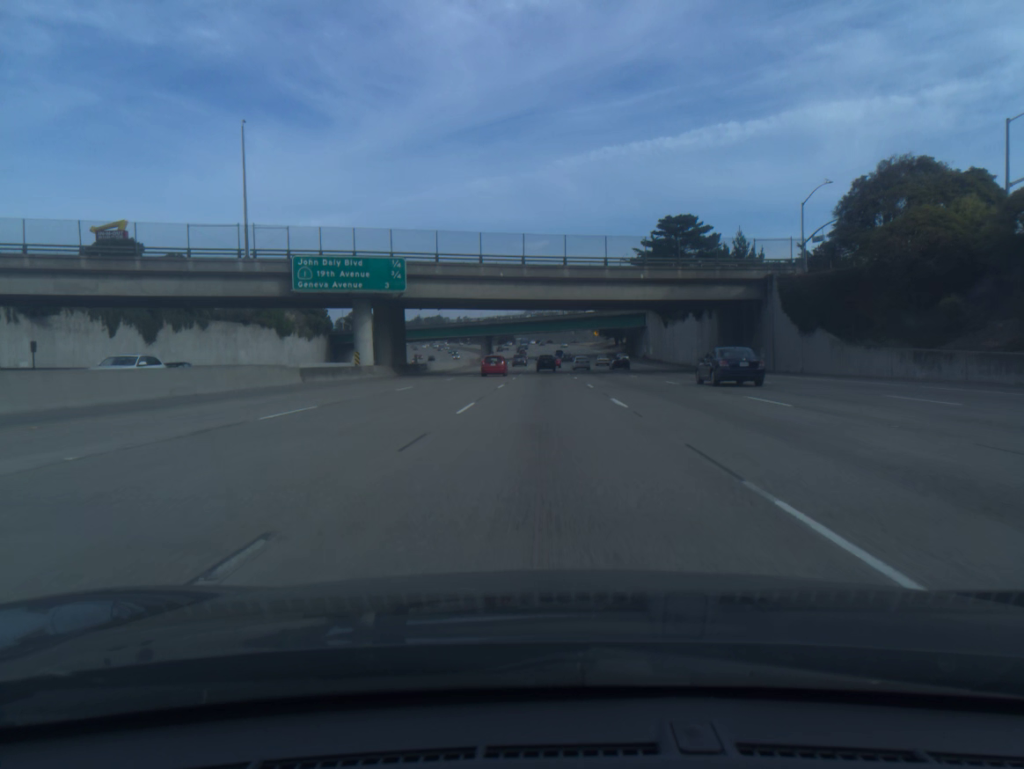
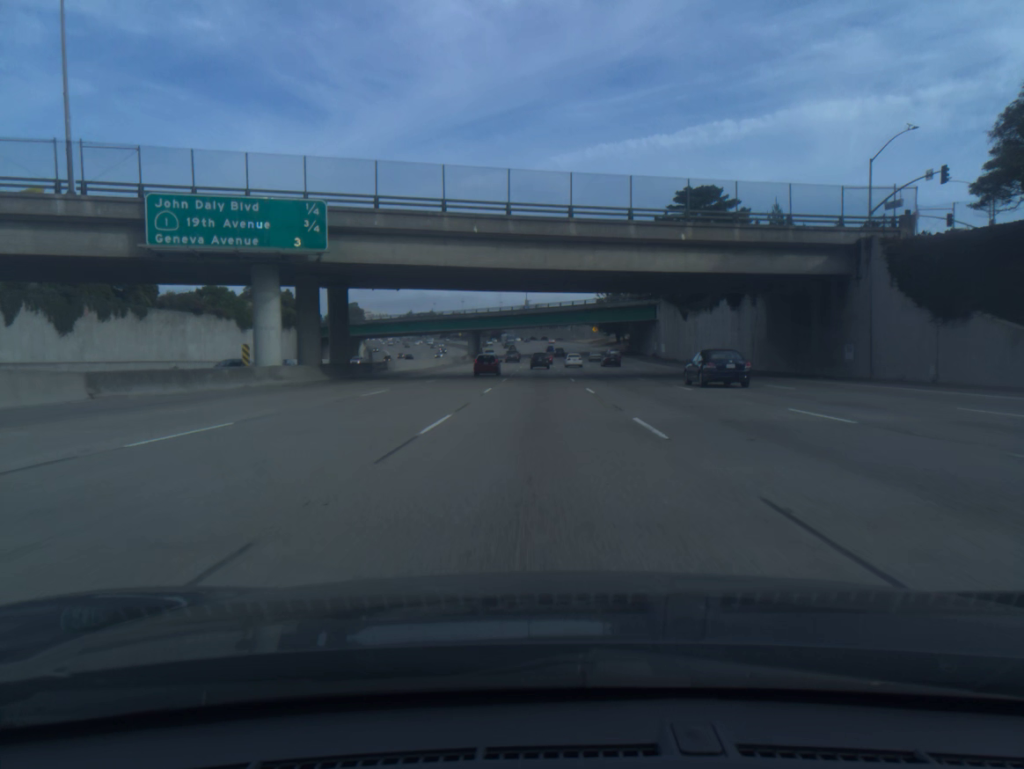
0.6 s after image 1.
(+0.1, +18.6) m; 0°
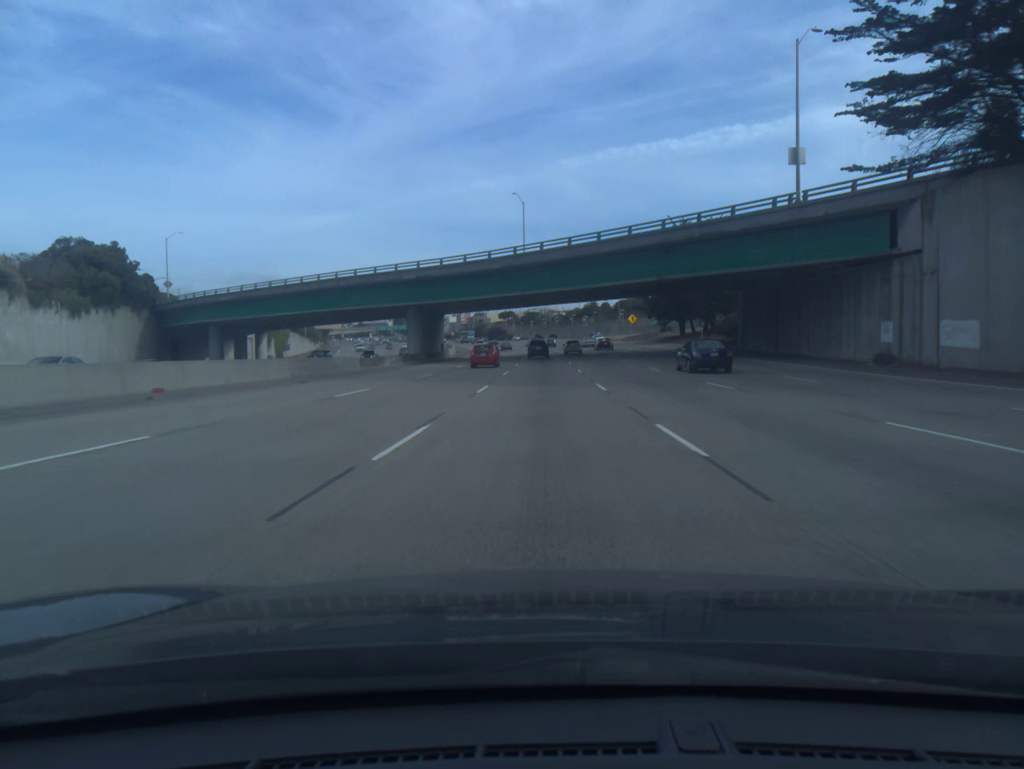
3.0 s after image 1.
(-0.3, +74.3) m; -1°
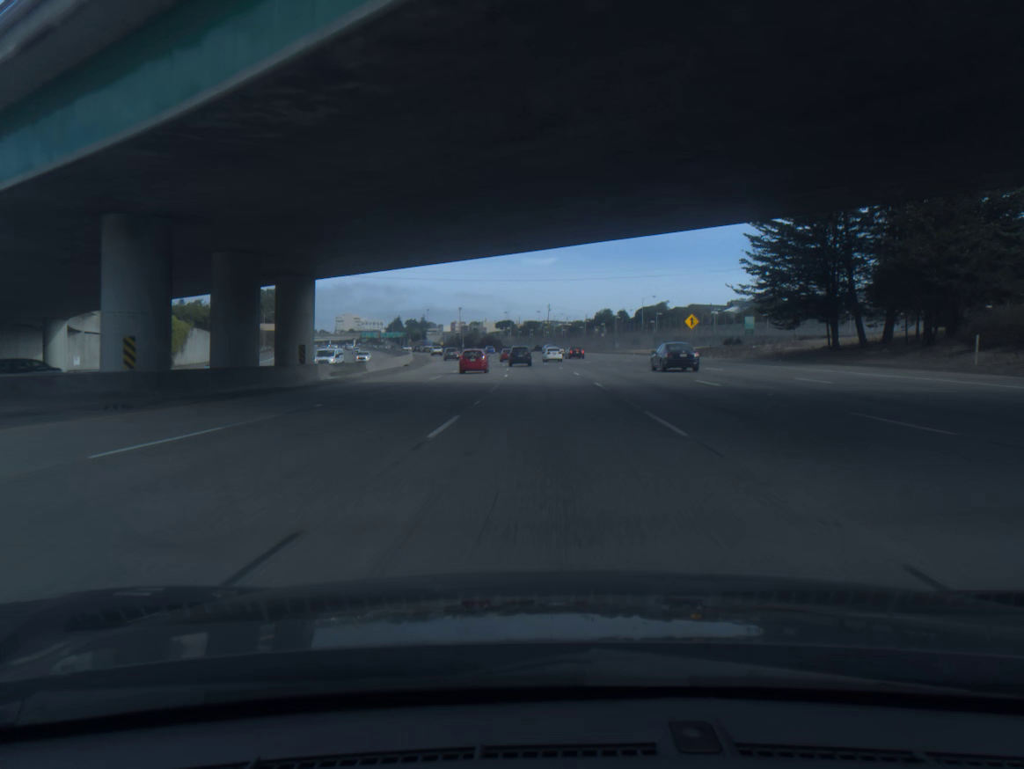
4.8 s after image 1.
(0.0, +54.7) m; 0°
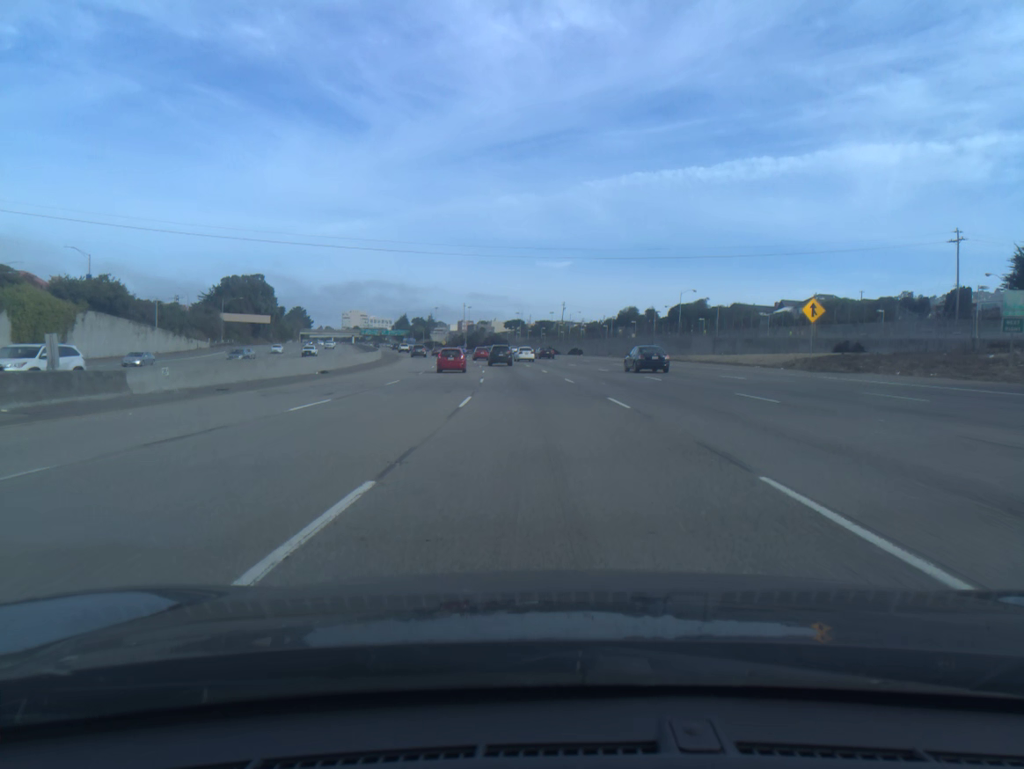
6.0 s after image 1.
(-0.1, +35.8) m; -1°
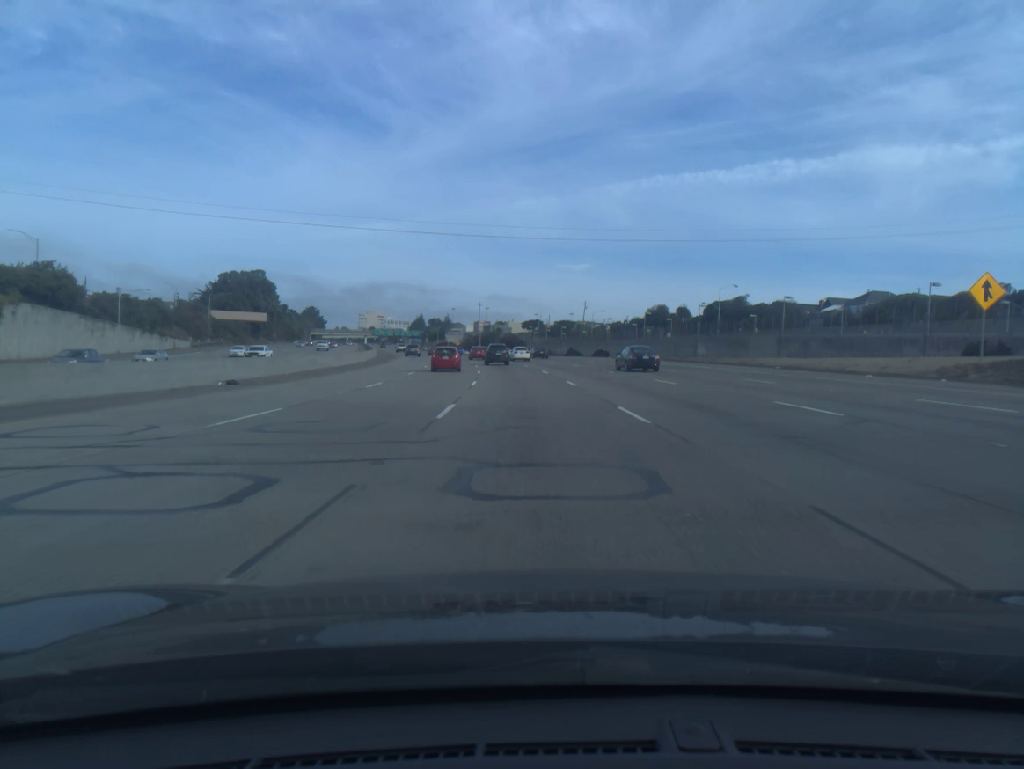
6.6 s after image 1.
(-0.2, +17.8) m; -1°
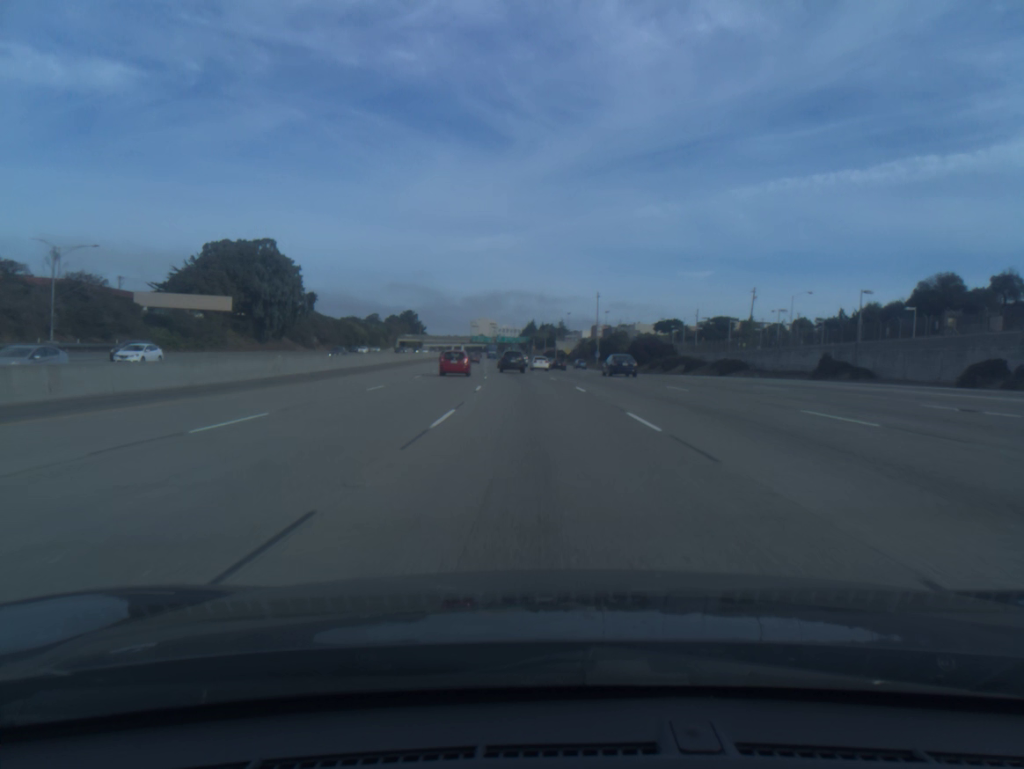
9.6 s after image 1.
(-6.4, +86.9) m; -9°
